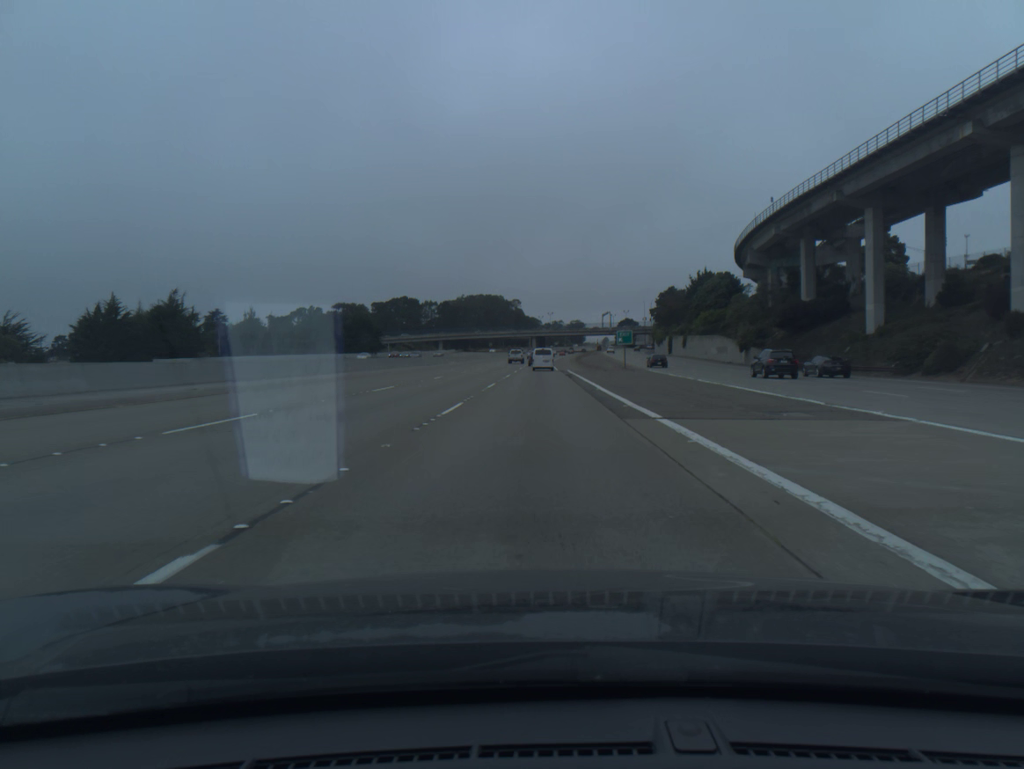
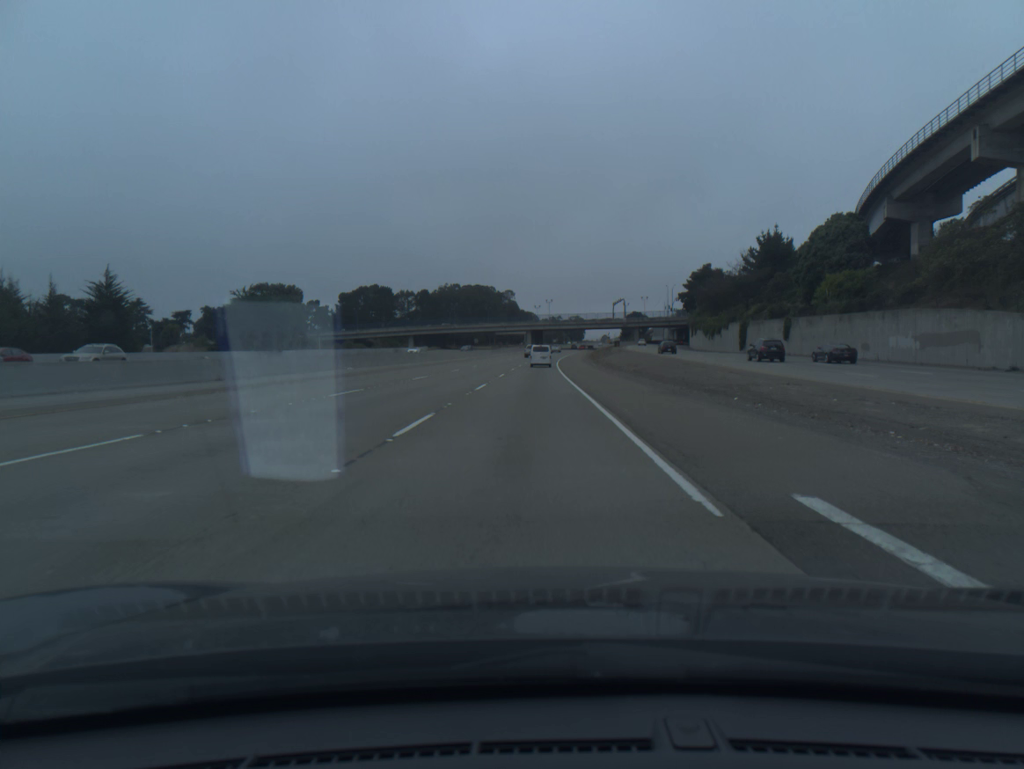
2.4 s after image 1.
(+0.3, +62.7) m; 0°
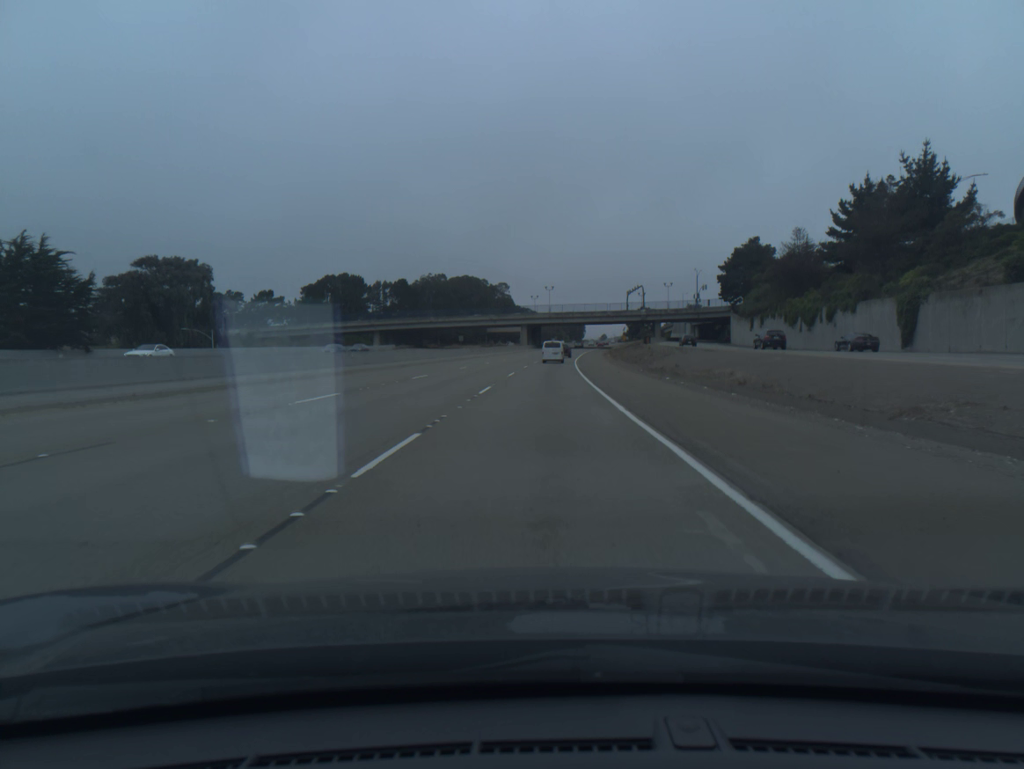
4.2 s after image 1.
(-0.1, +47.6) m; 0°
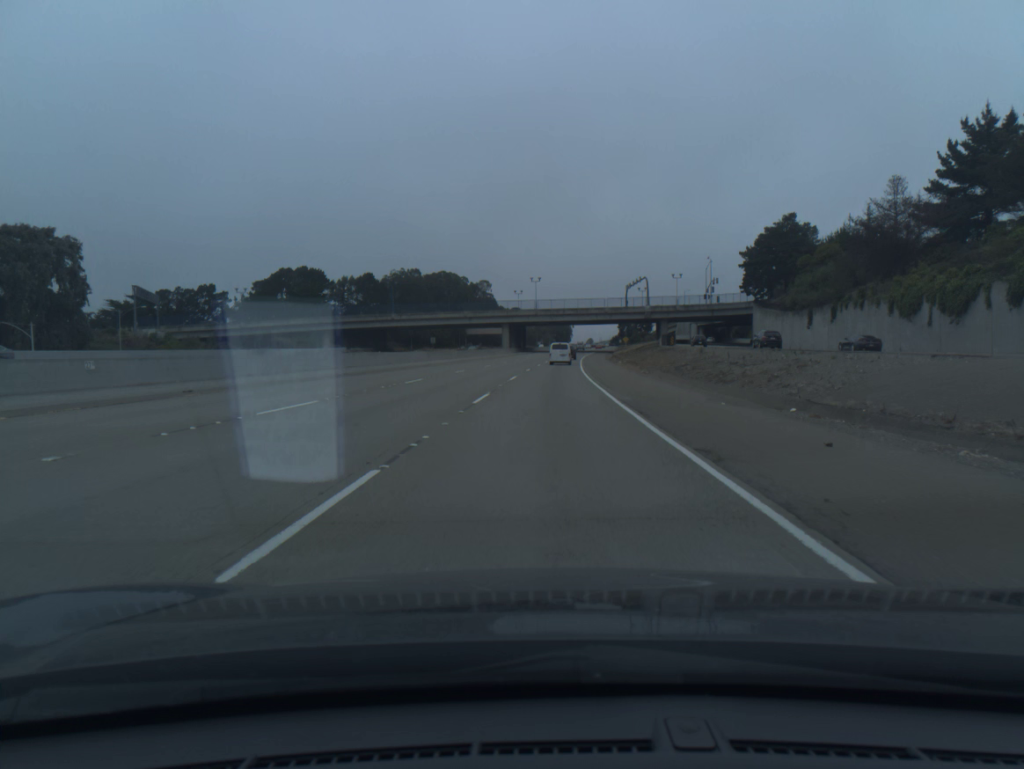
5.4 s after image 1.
(+0.2, +31.9) m; +1°
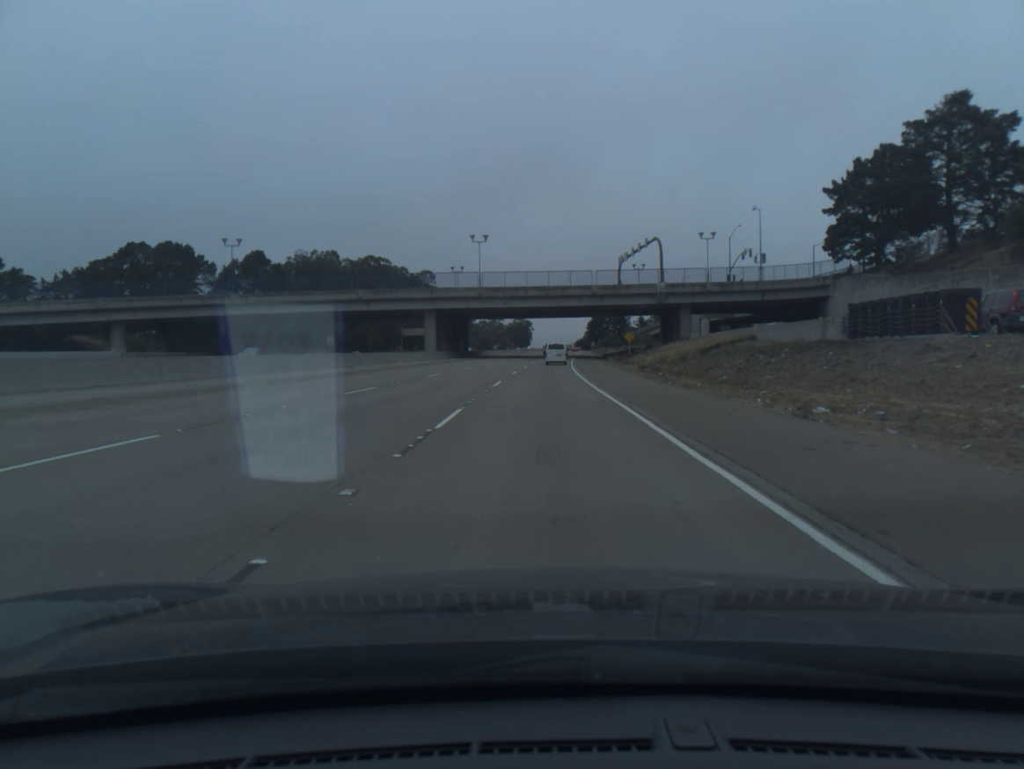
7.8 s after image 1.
(+1.7, +64.2) m; +3°
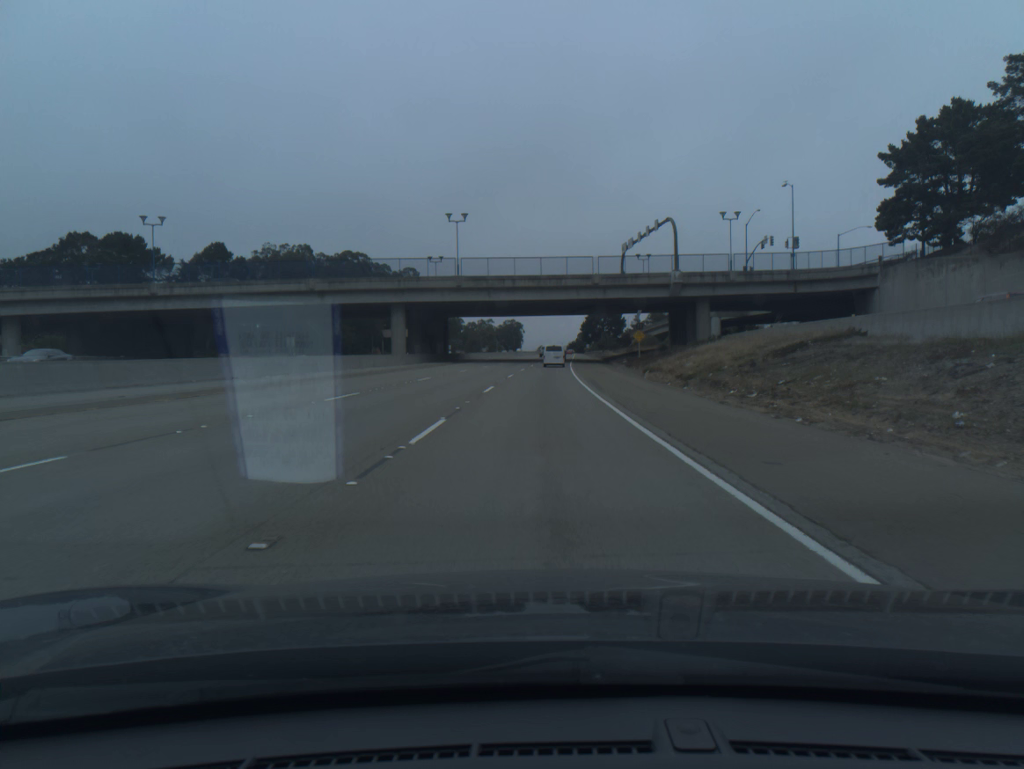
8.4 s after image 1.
(+0.1, +16.1) m; +1°
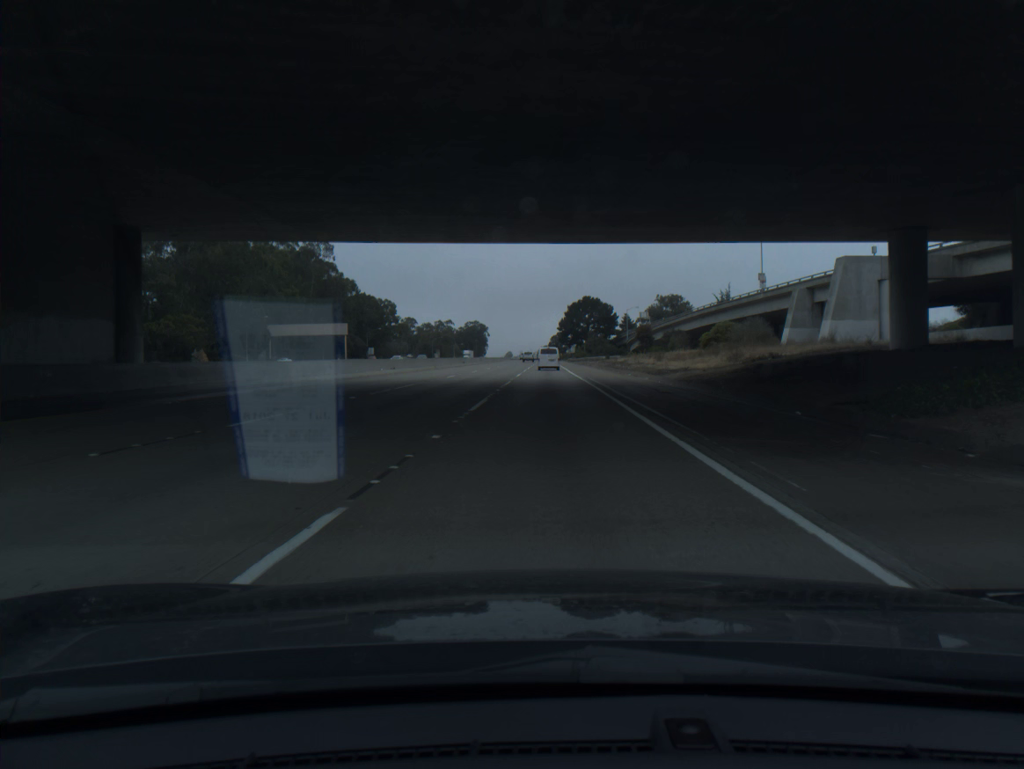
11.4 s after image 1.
(+1.6, +80.6) m; +2°
